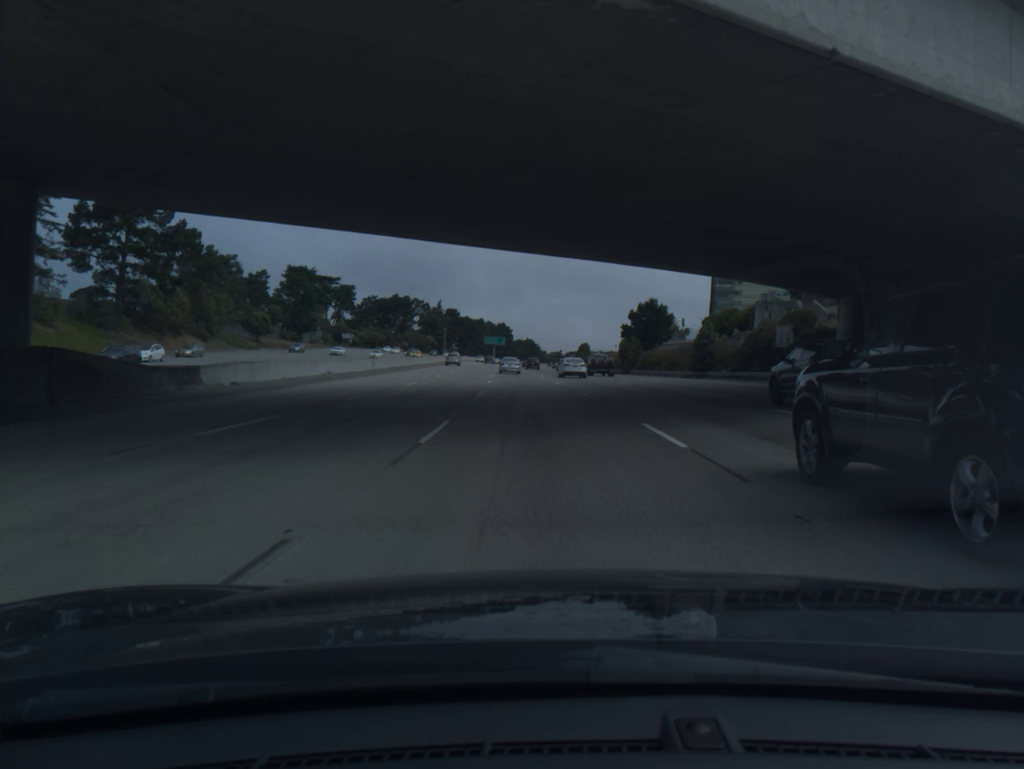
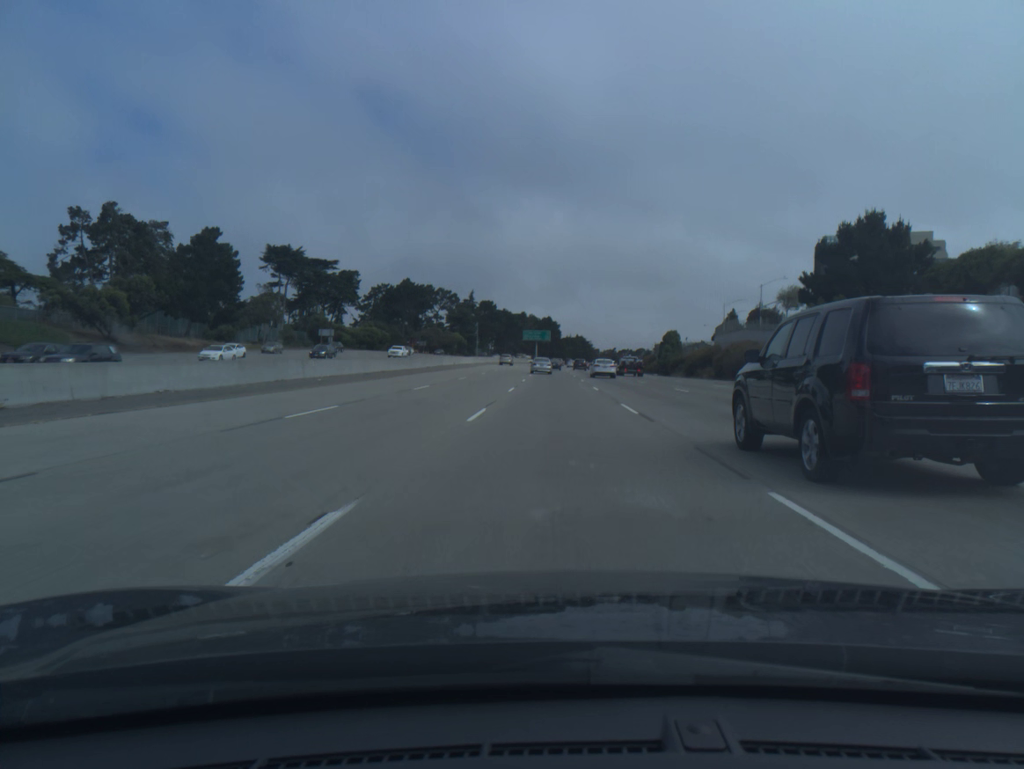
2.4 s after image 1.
(-2.5, +64.5) m; -4°
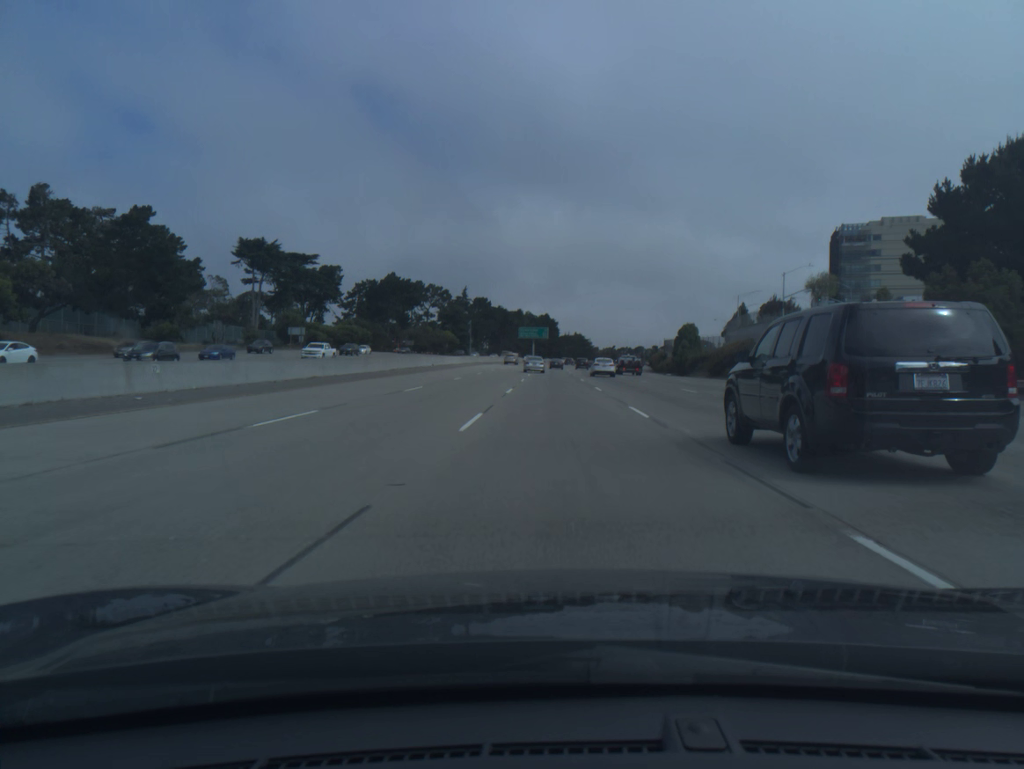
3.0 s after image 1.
(0.0, +16.3) m; 0°
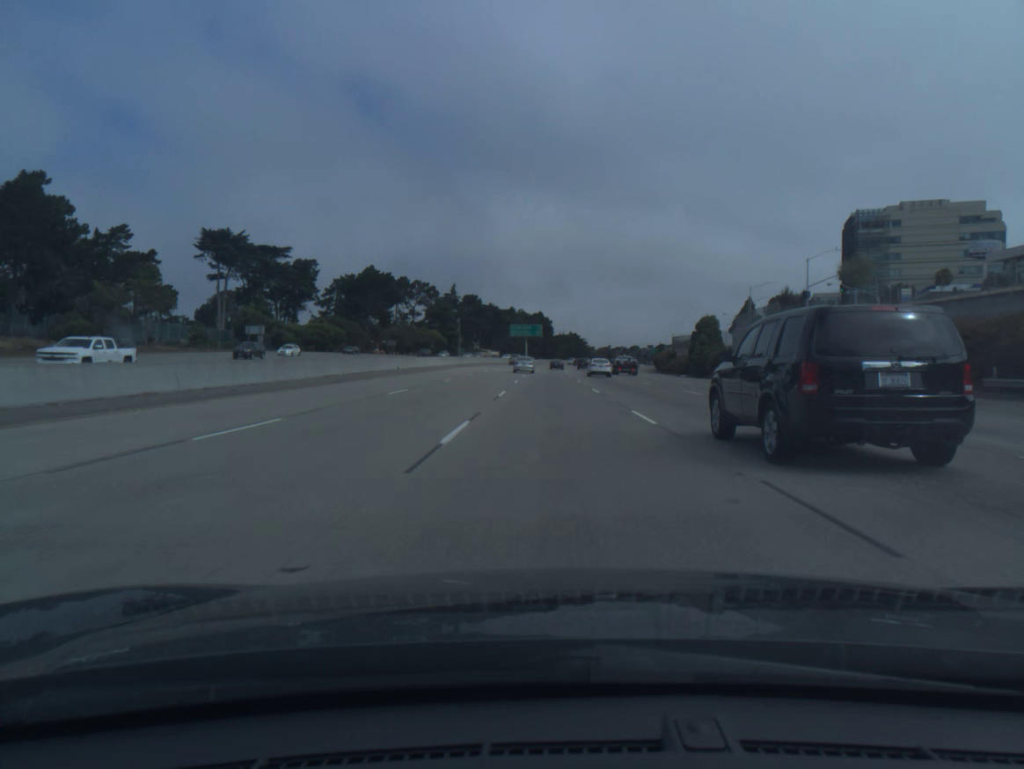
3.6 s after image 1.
(0.0, +16.3) m; 0°
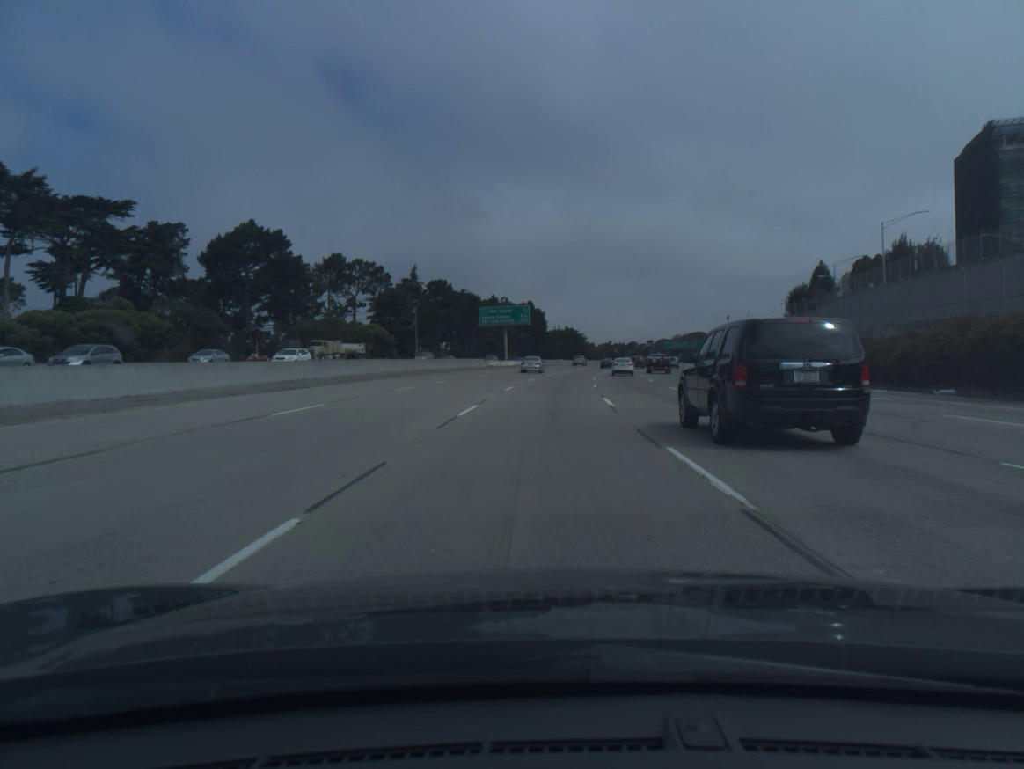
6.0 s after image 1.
(+0.4, +65.8) m; +1°
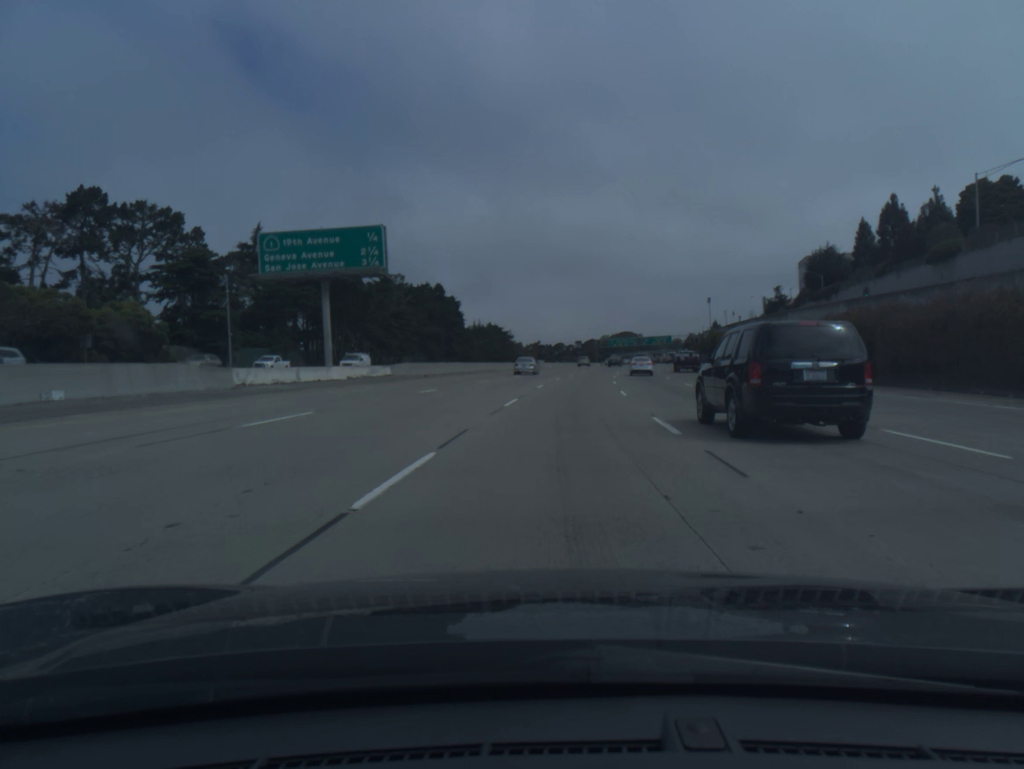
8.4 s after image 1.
(+2.3, +67.1) m; +5°
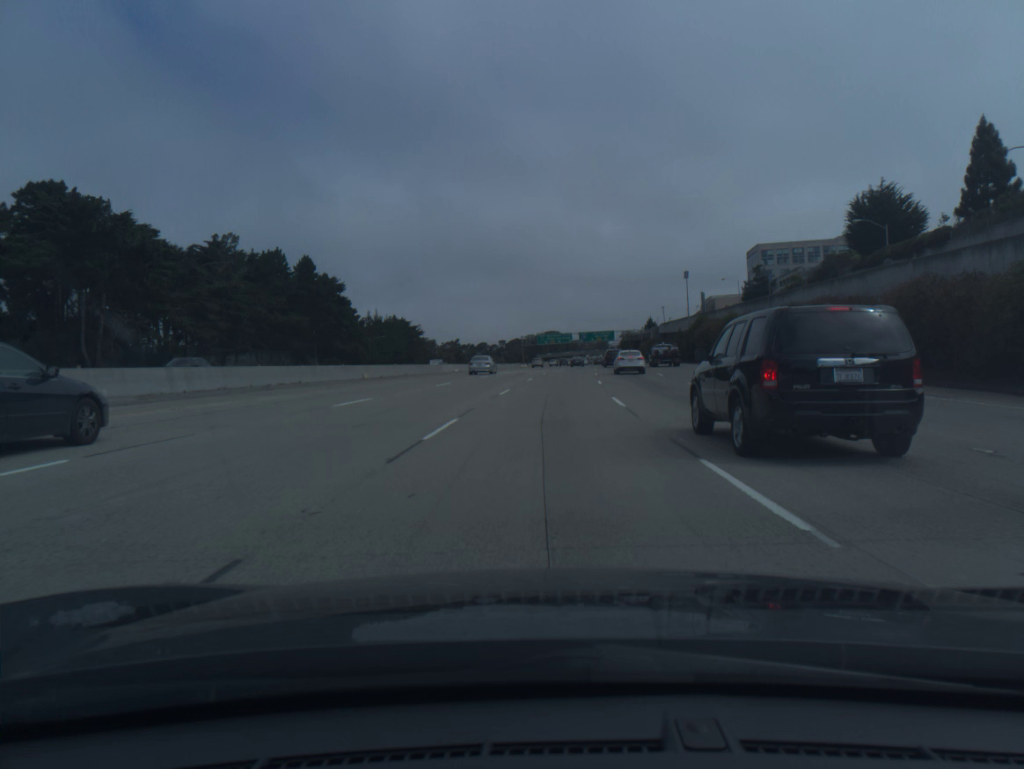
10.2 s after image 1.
(+2.7, +51.4) m; +6°
